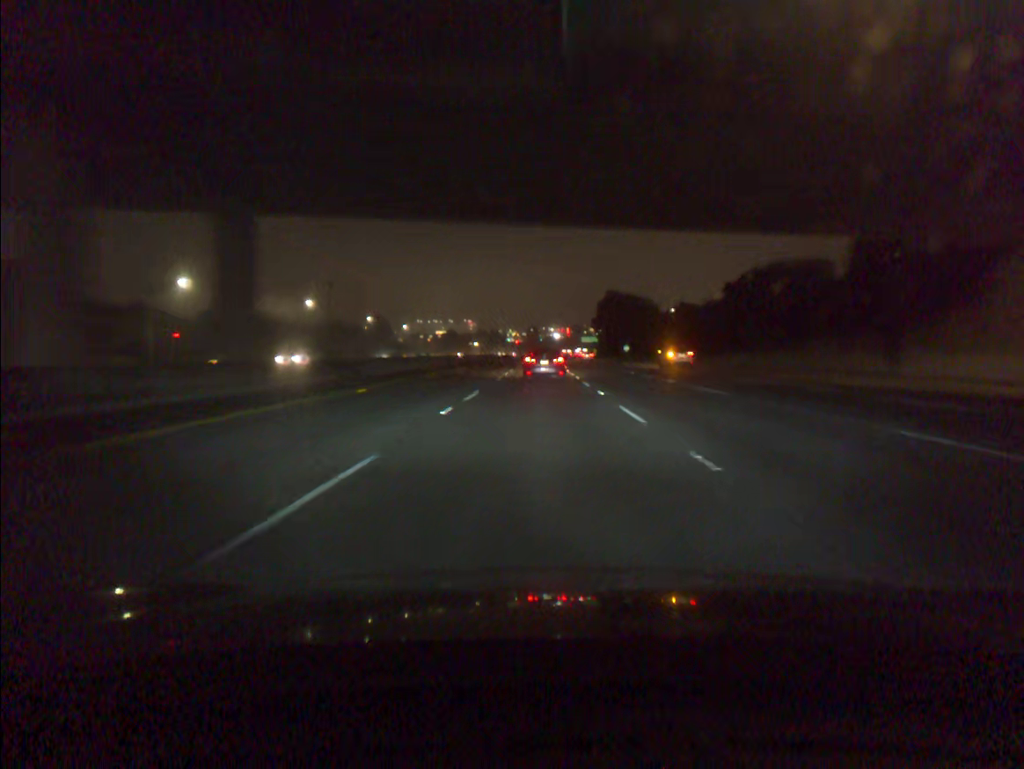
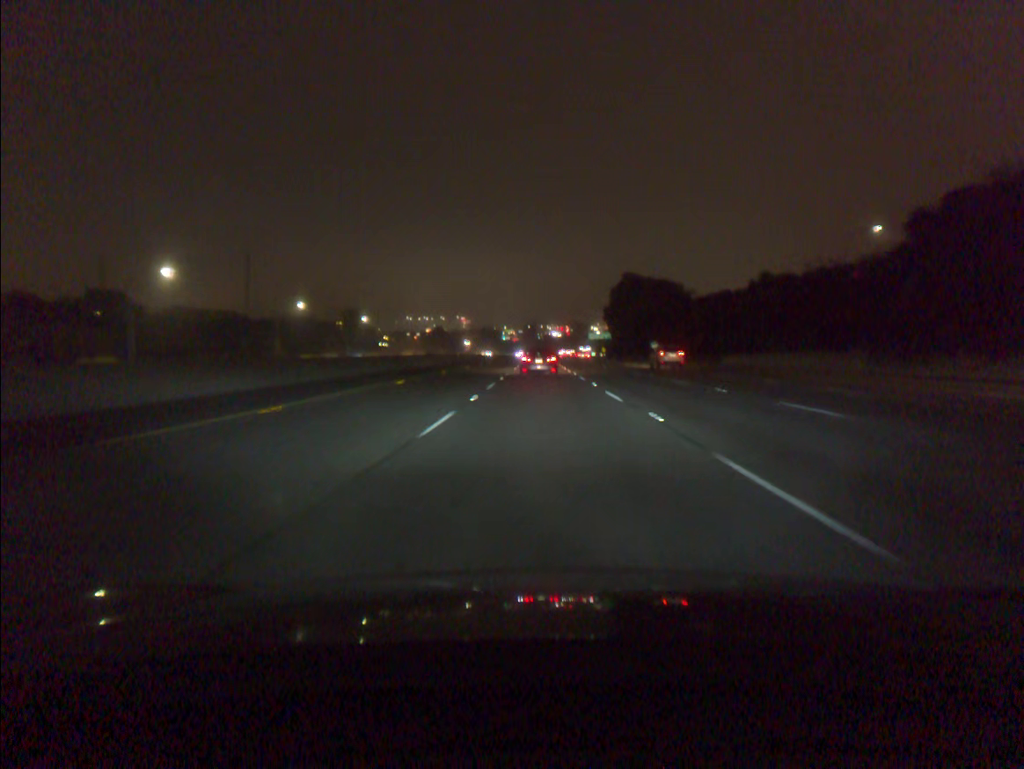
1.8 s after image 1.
(0.0, +52.3) m; 0°
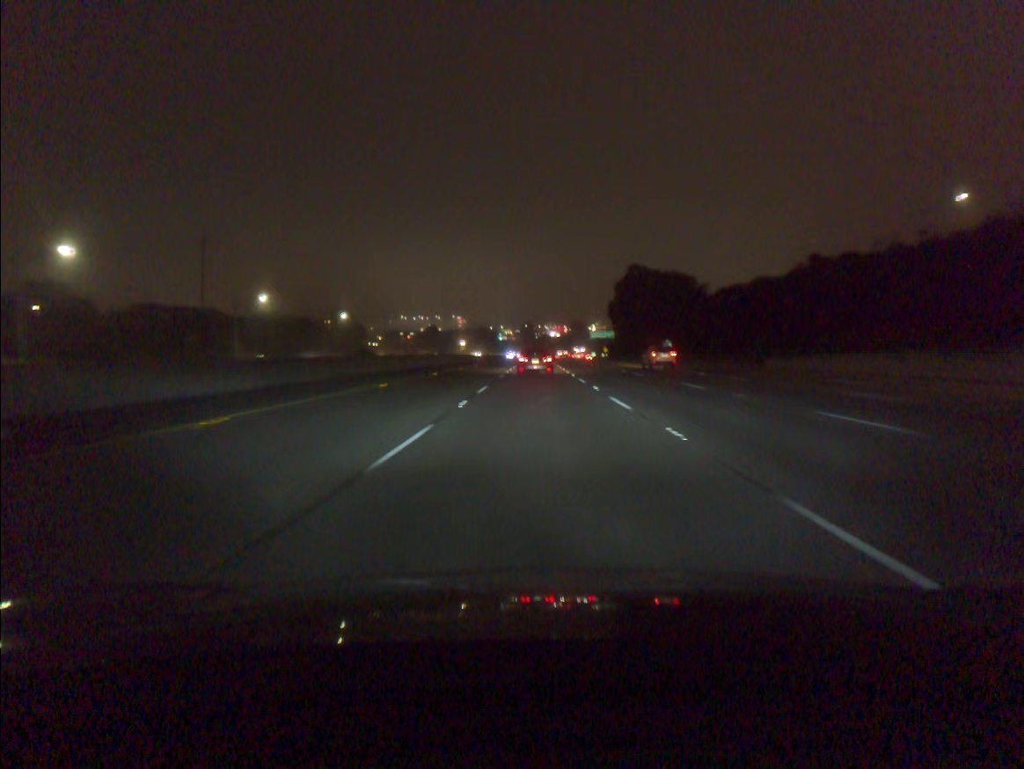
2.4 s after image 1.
(0.0, +17.3) m; 0°
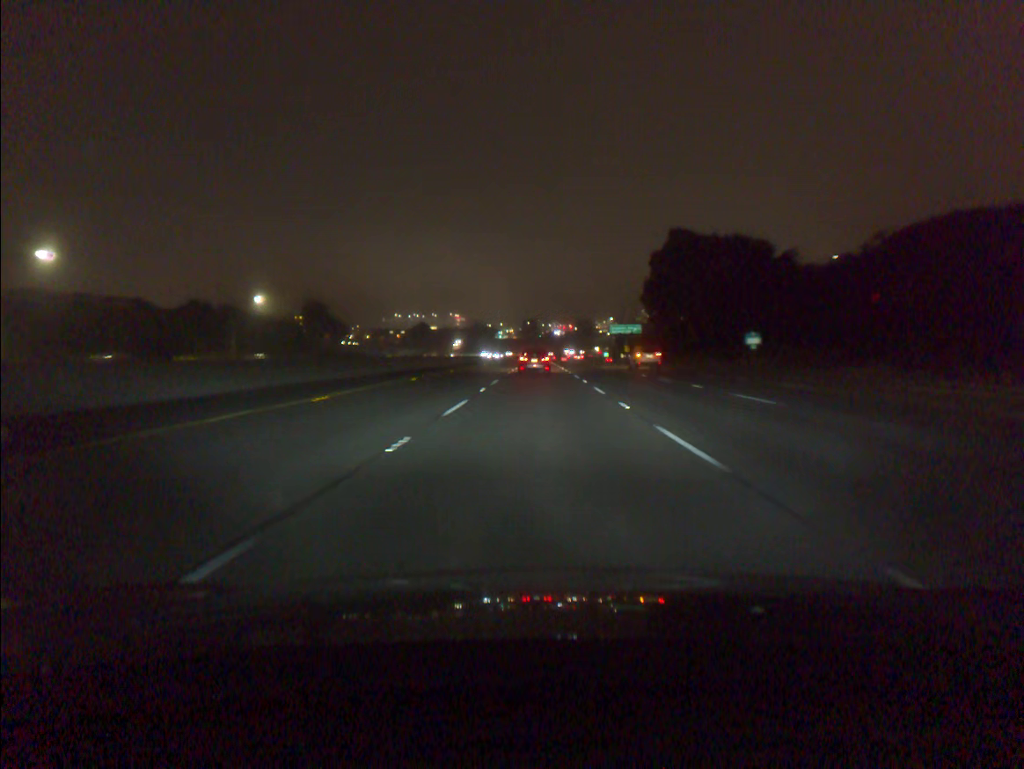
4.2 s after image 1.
(-0.1, +51.8) m; 0°
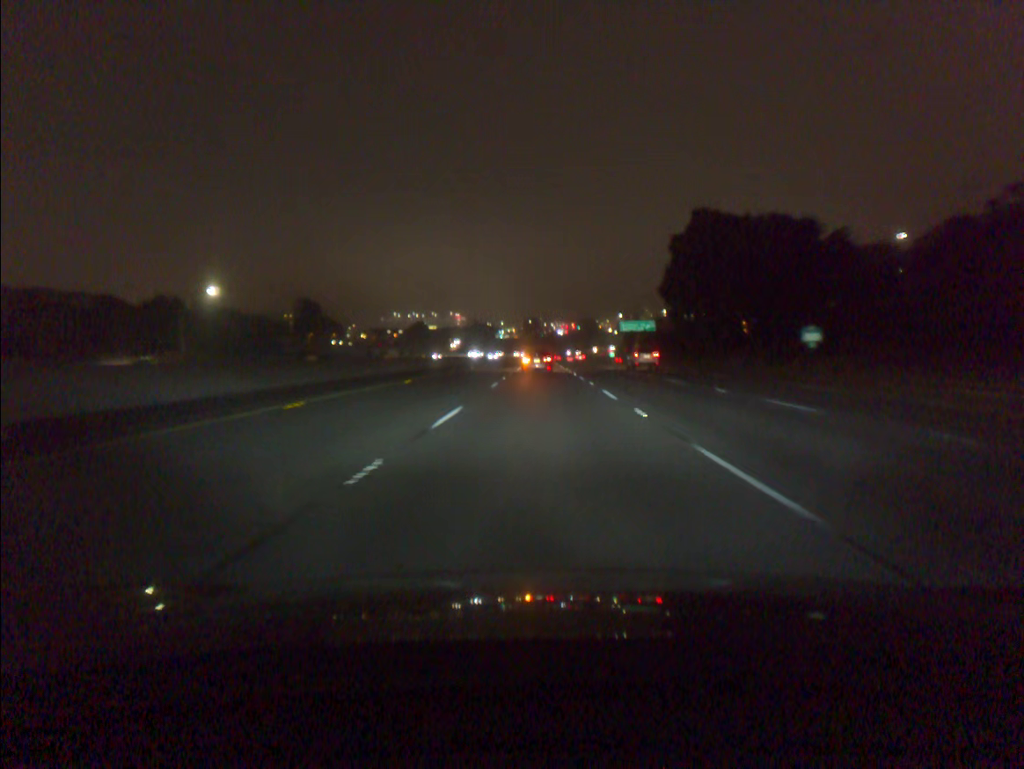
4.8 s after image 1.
(0.0, +17.2) m; 0°
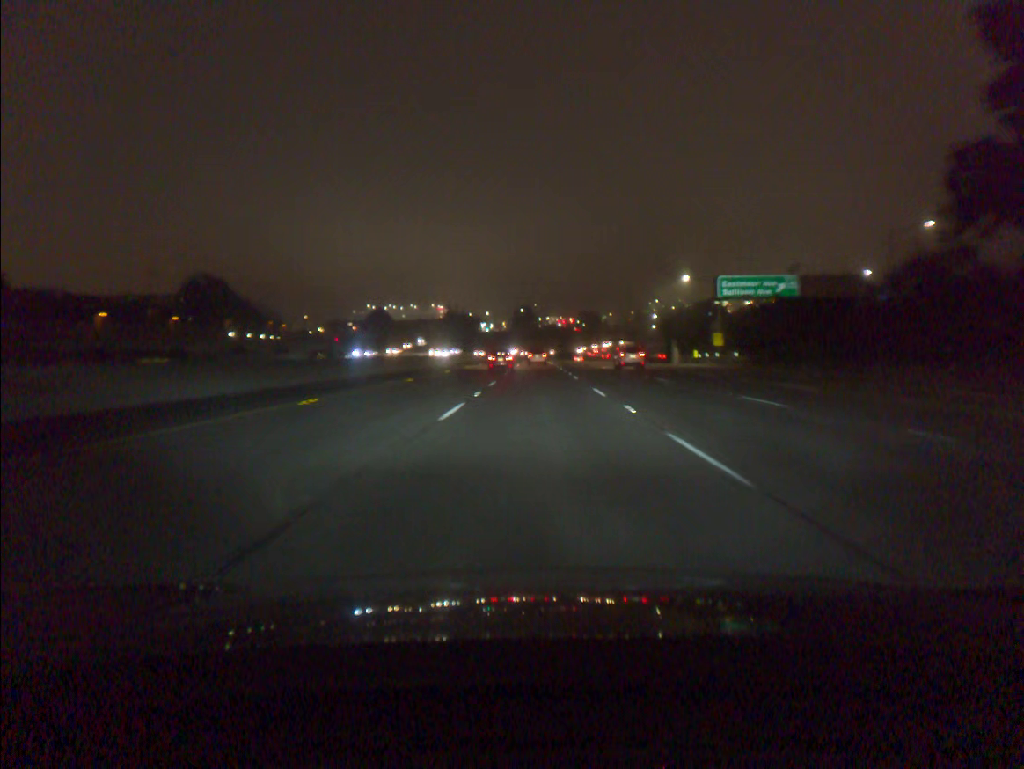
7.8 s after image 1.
(+0.3, +86.2) m; 0°
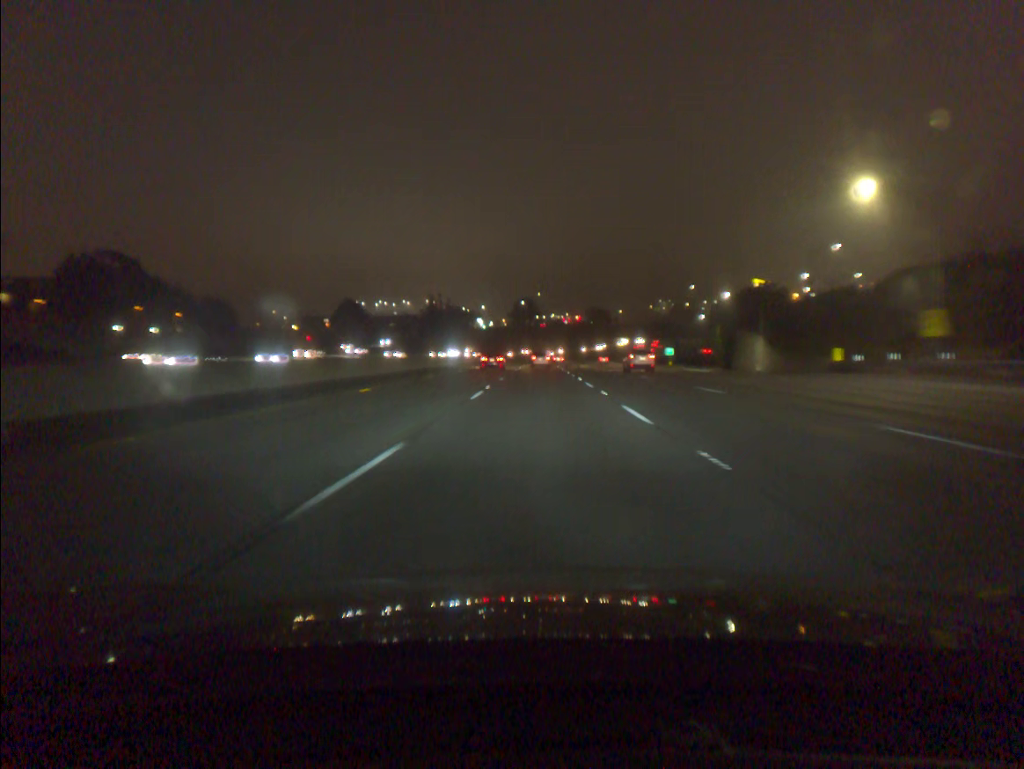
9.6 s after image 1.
(-0.1, +52.3) m; 0°
